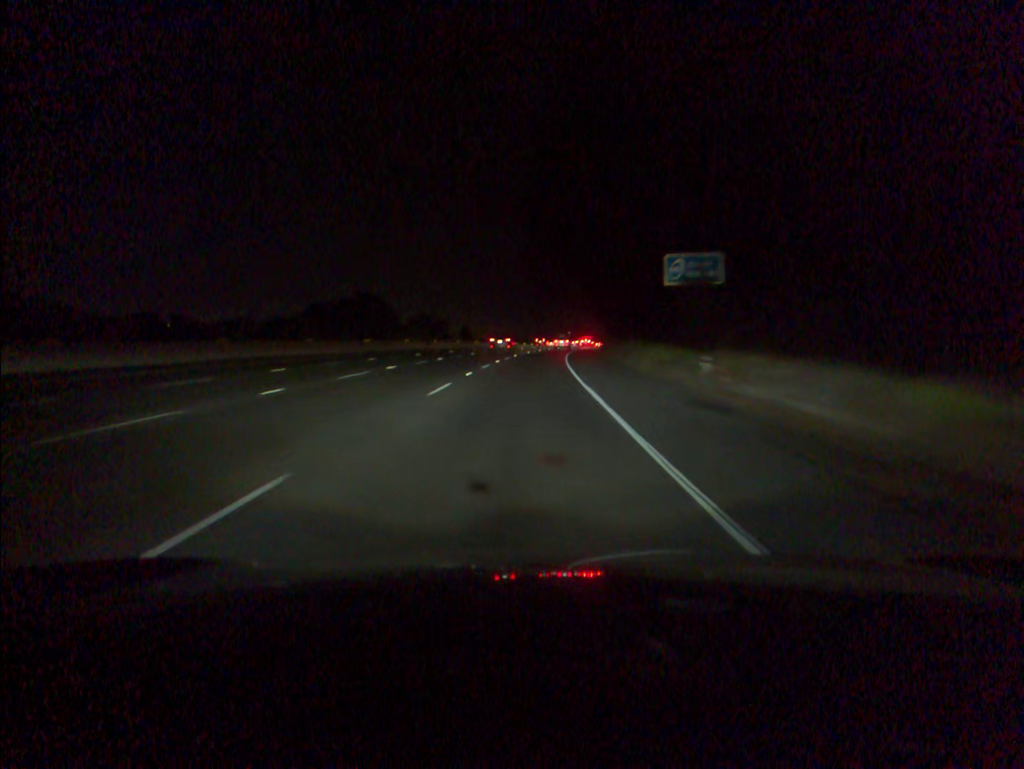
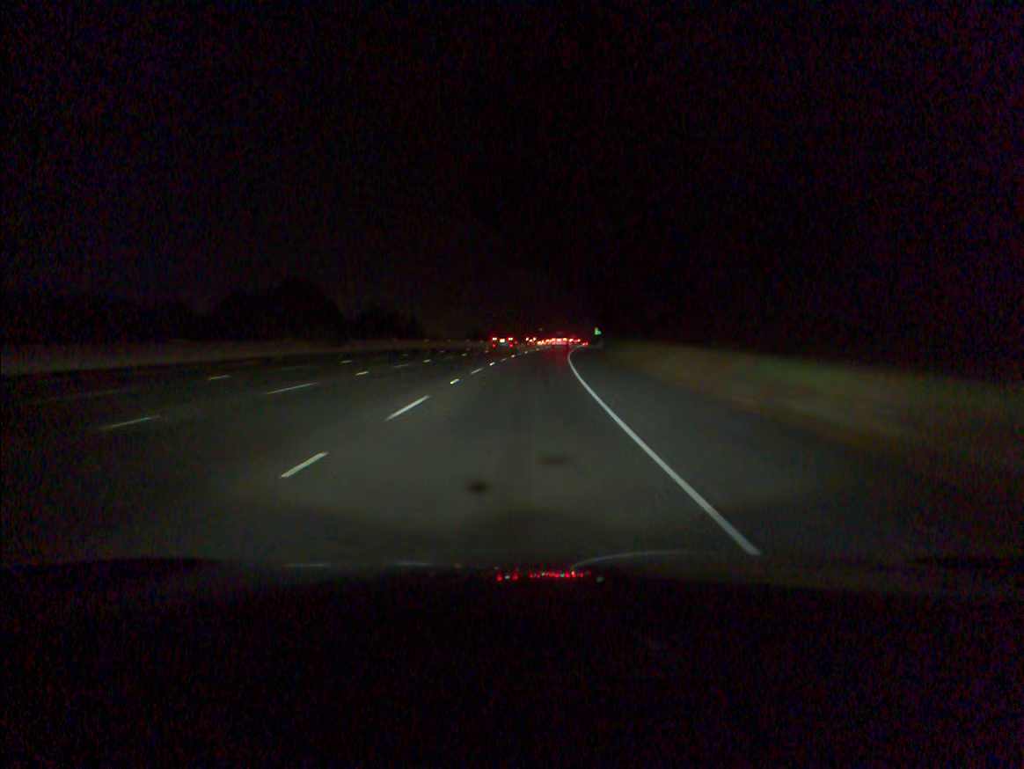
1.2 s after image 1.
(+0.5, +33.9) m; +2°
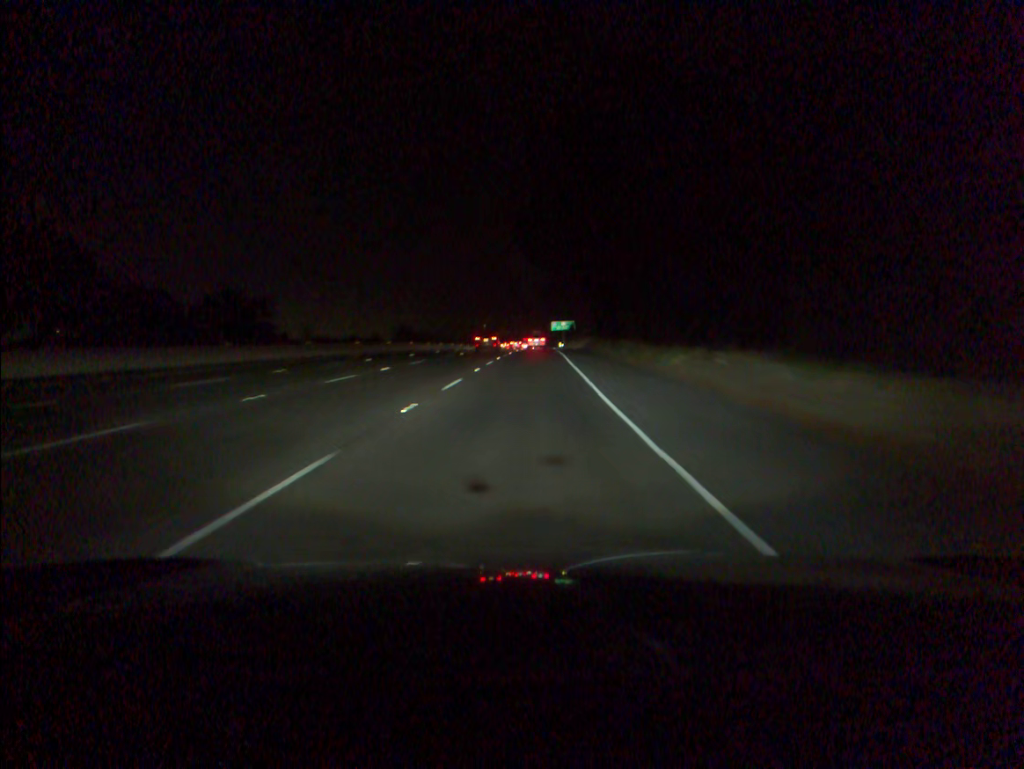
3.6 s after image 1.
(+2.5, +66.7) m; +4°
